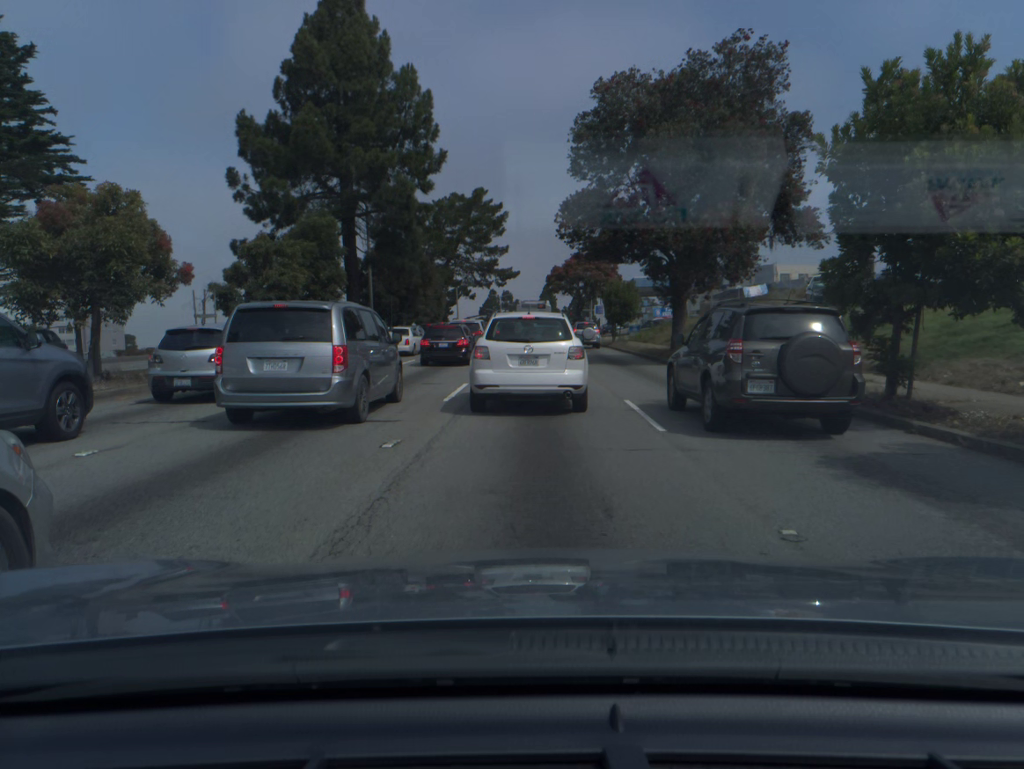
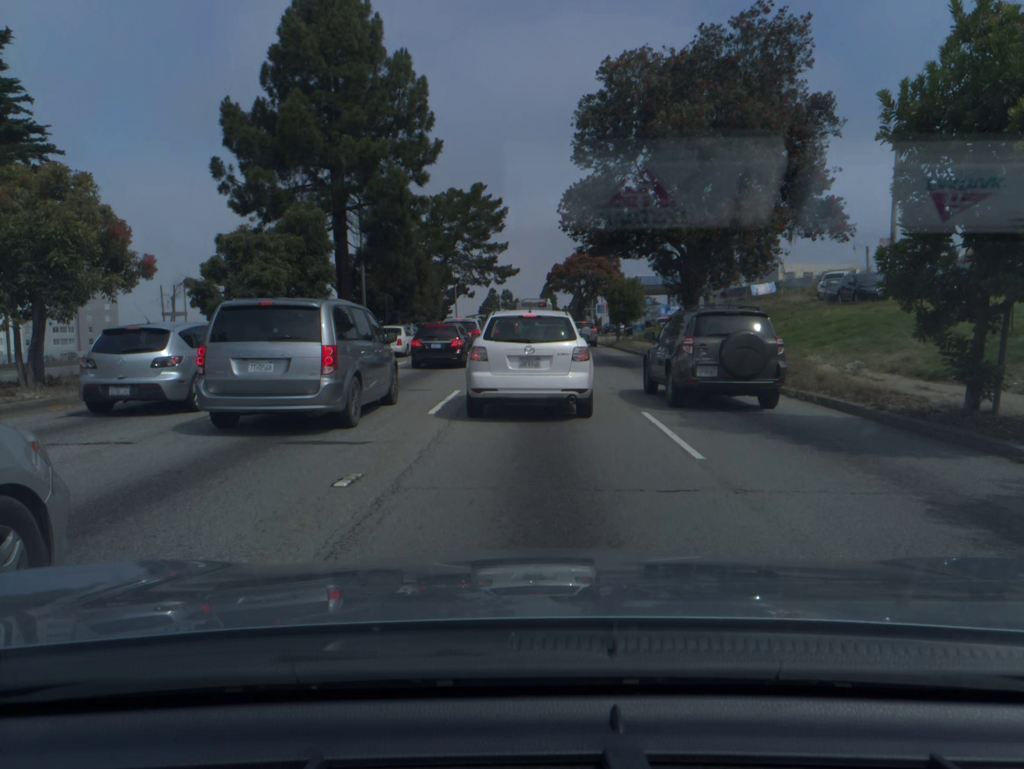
(0.0, +2.3) m; 0°
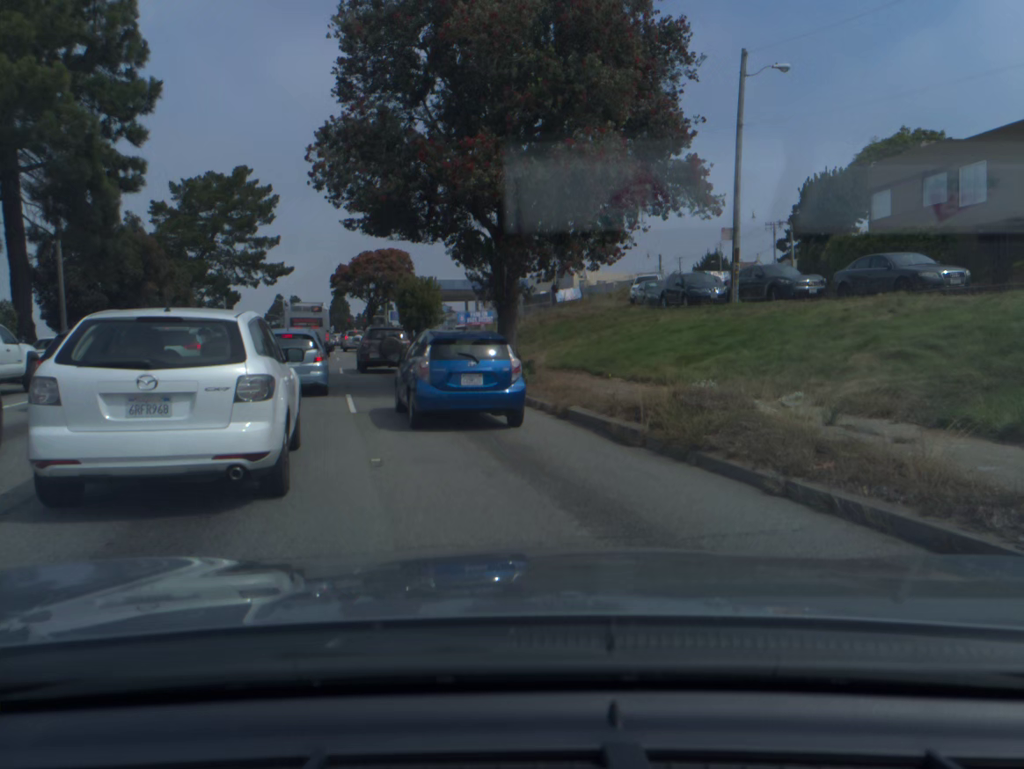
(+1.1, +9.2) m; +17°
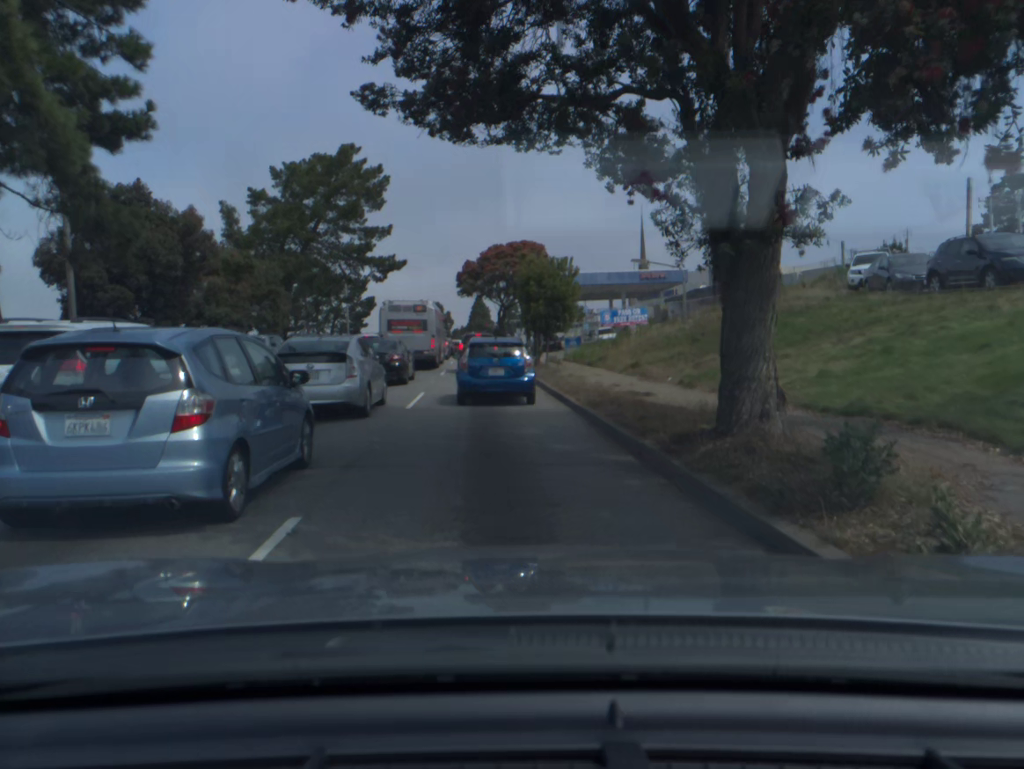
(-1.6, +12.2) m; -13°
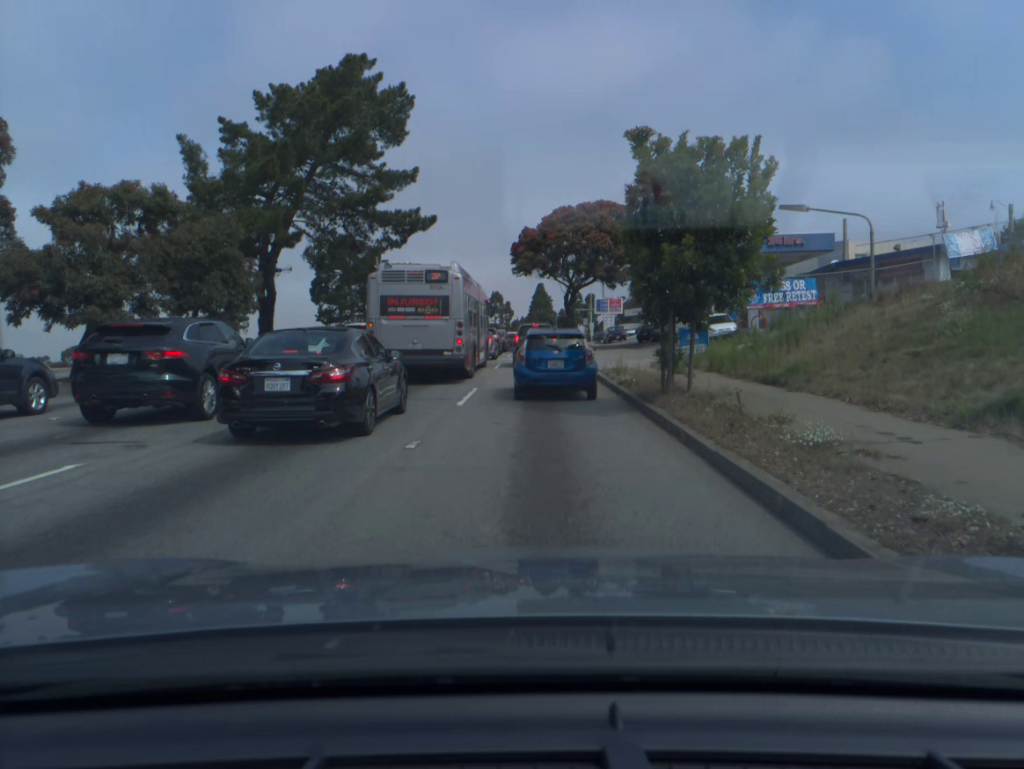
(-0.7, +16.1) m; -4°
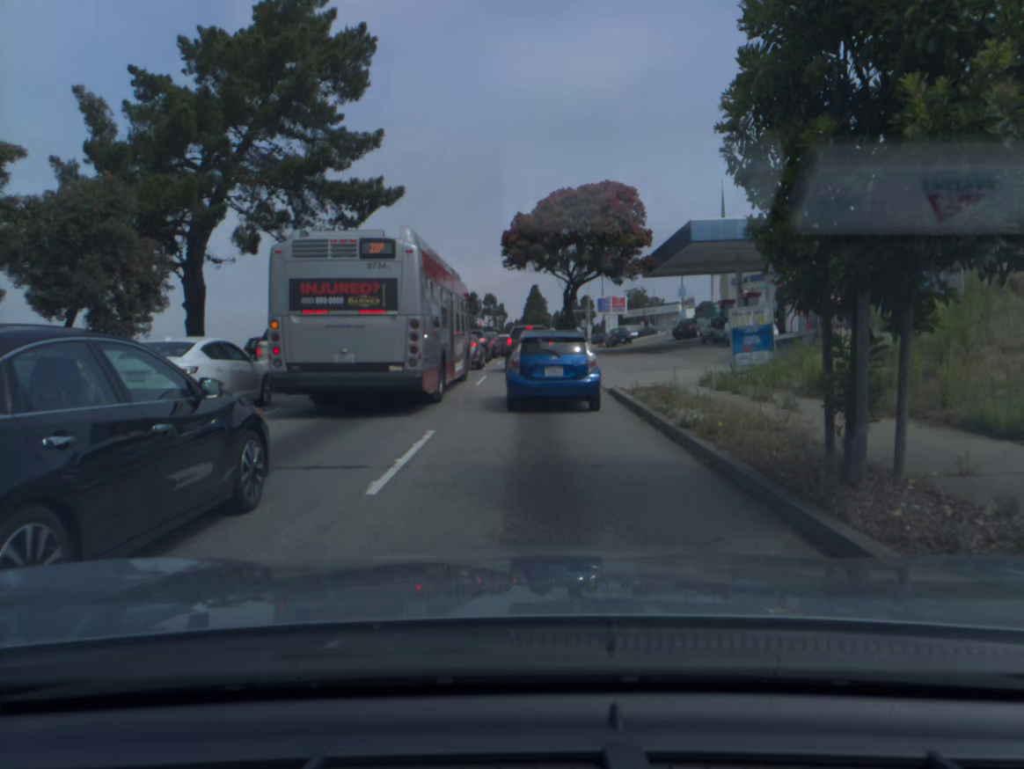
(0.0, +7.9) m; 0°
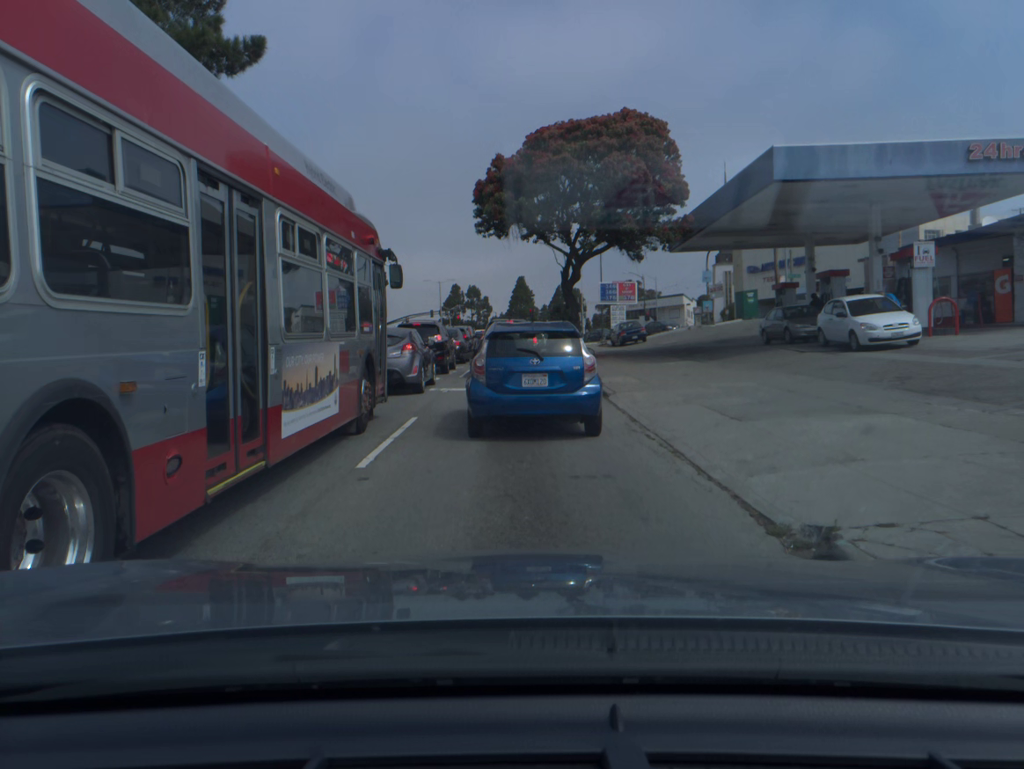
(+0.2, +13.7) m; +1°
